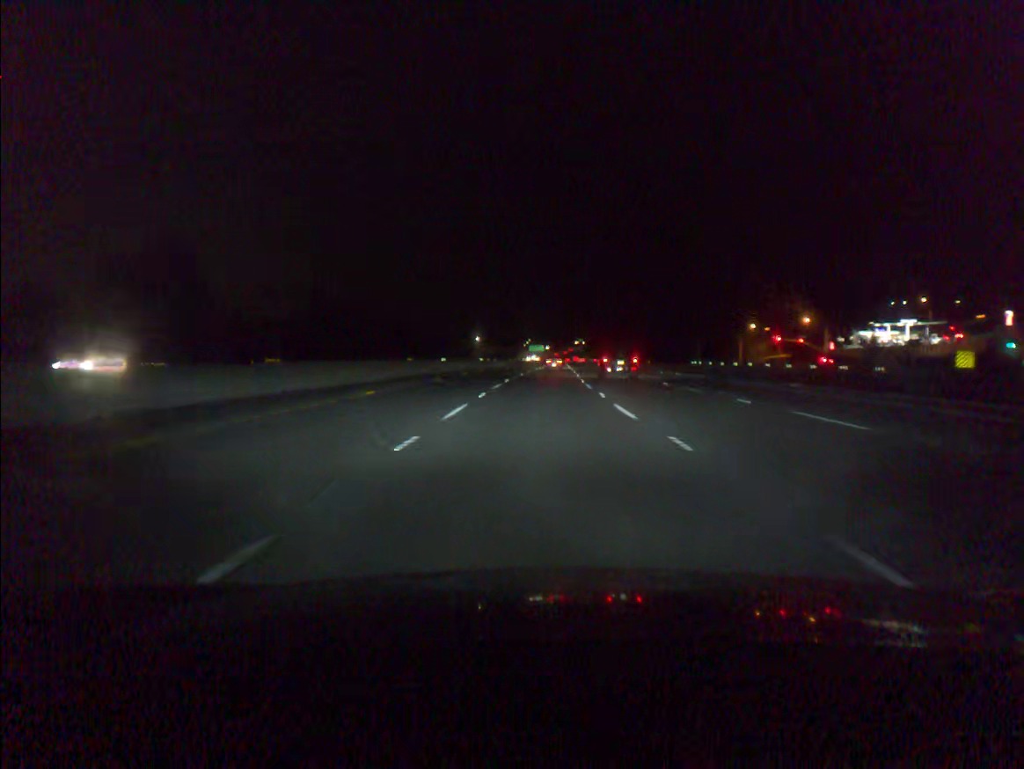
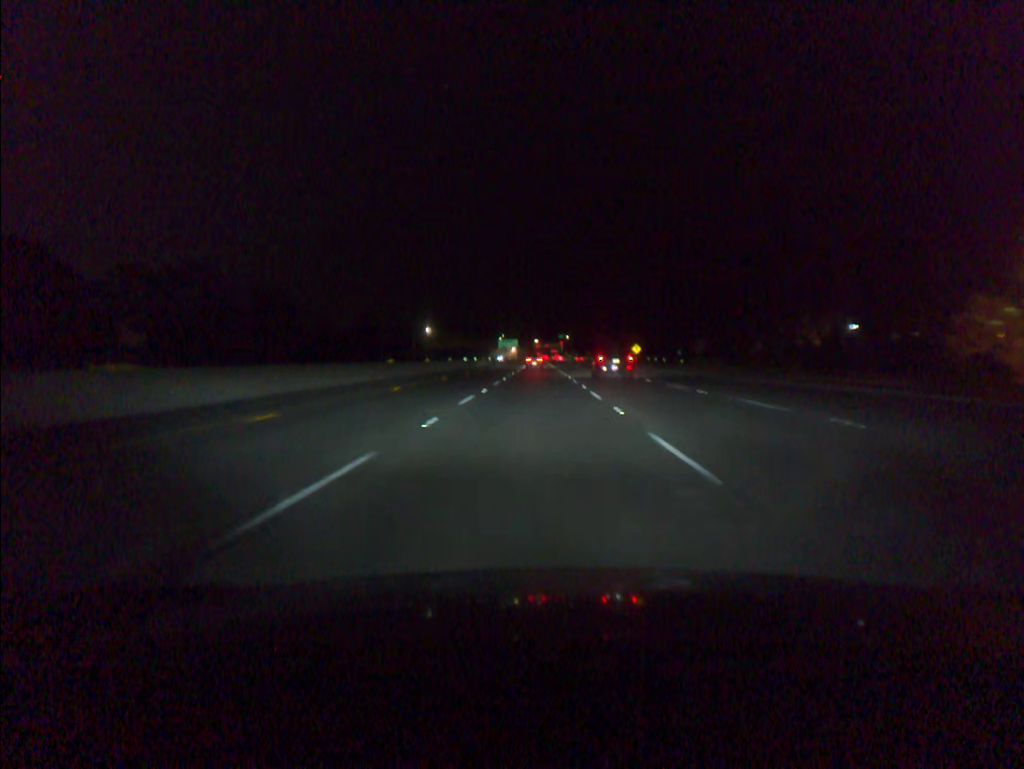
(+2.0, +96.5) m; +2°
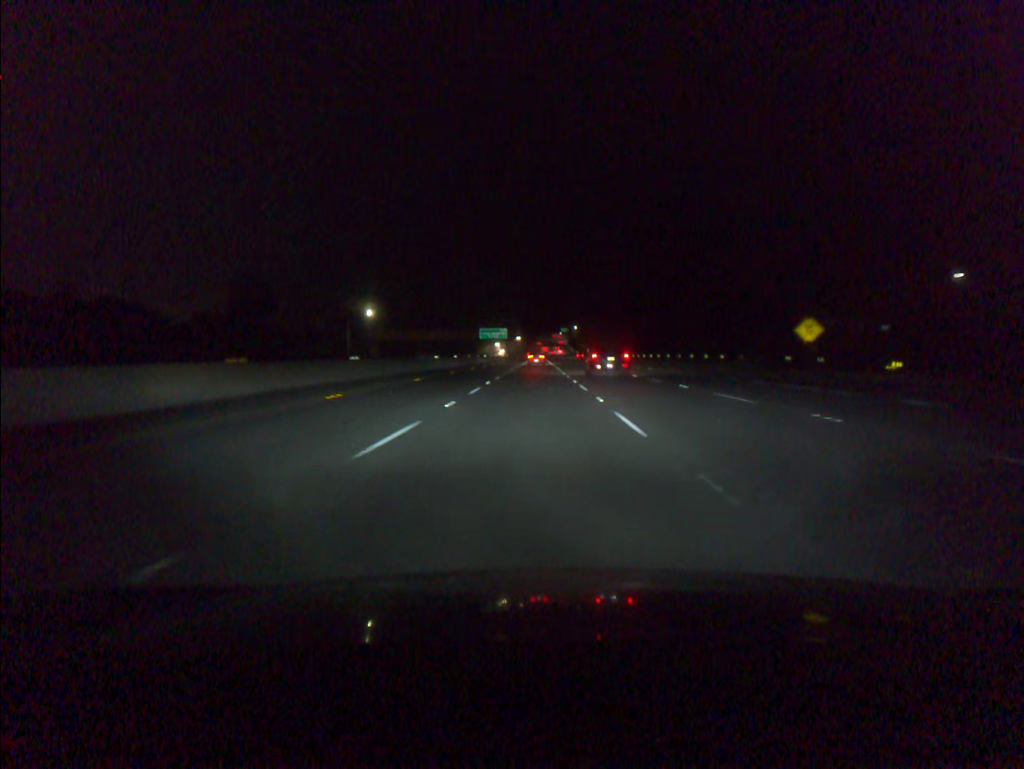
(+0.2, +96.0) m; 0°
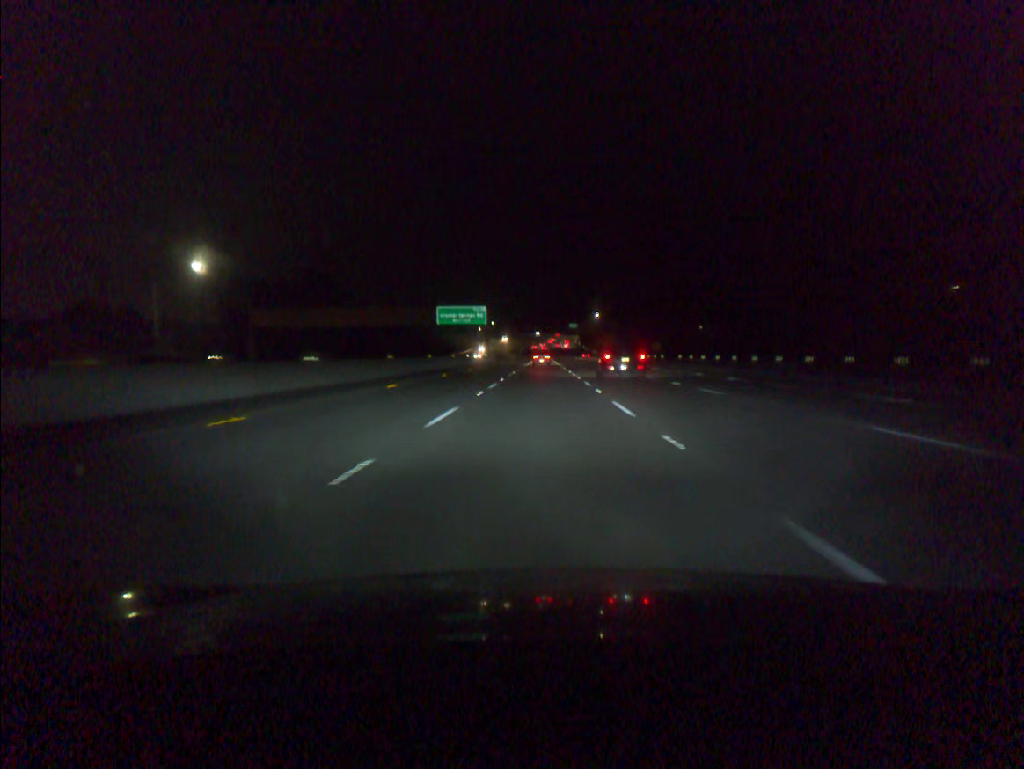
(-0.3, +95.8) m; 0°
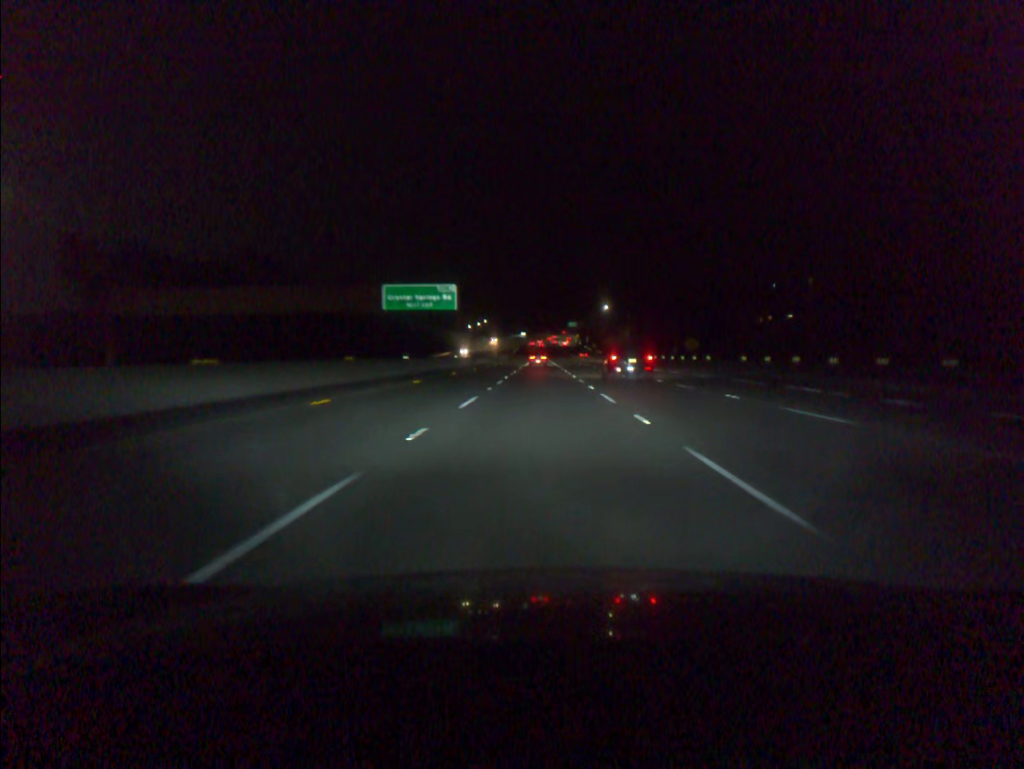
(+0.1, +38.3) m; 0°
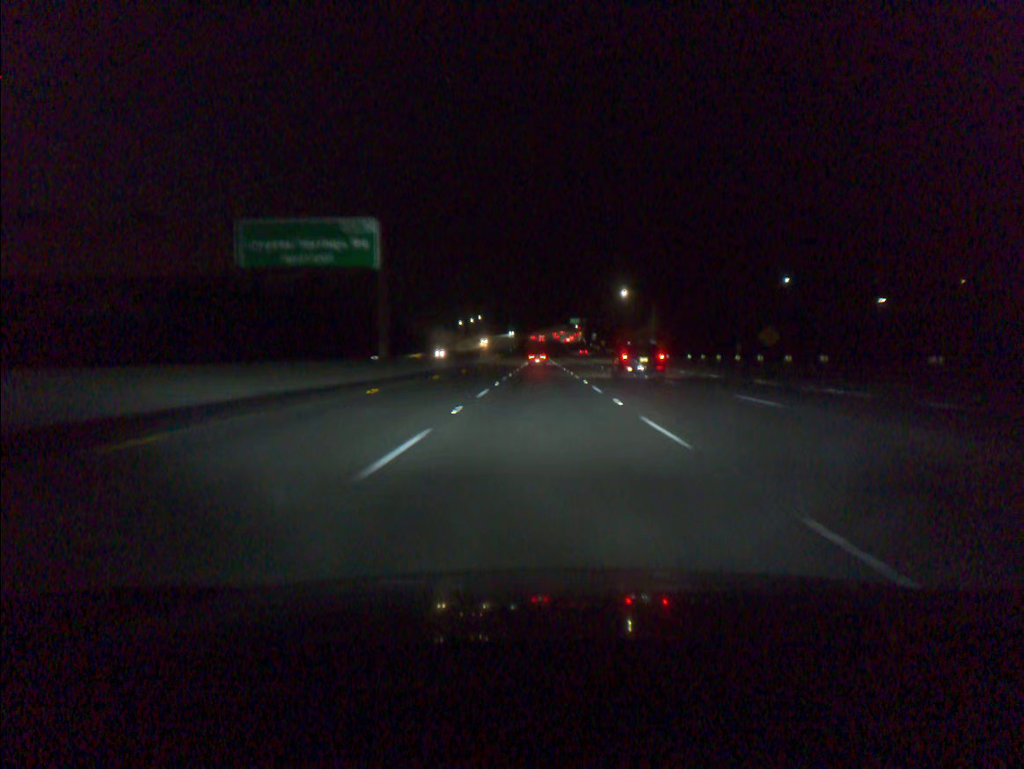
(0.0, +38.3) m; 0°
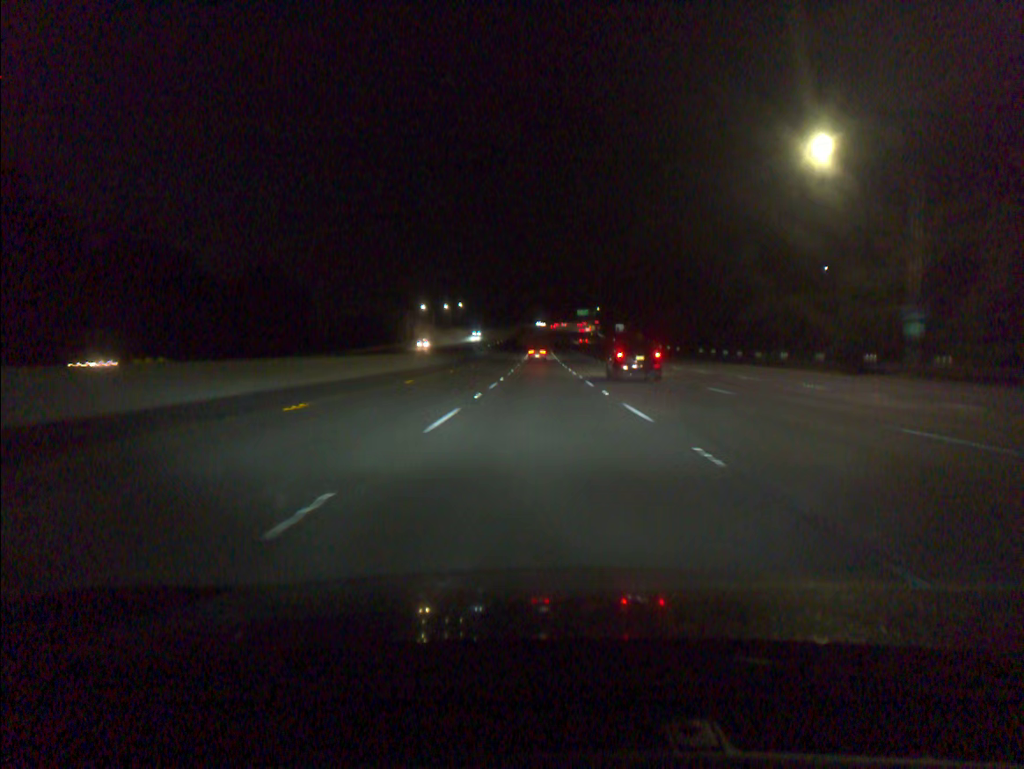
(0.0, +95.7) m; 0°
